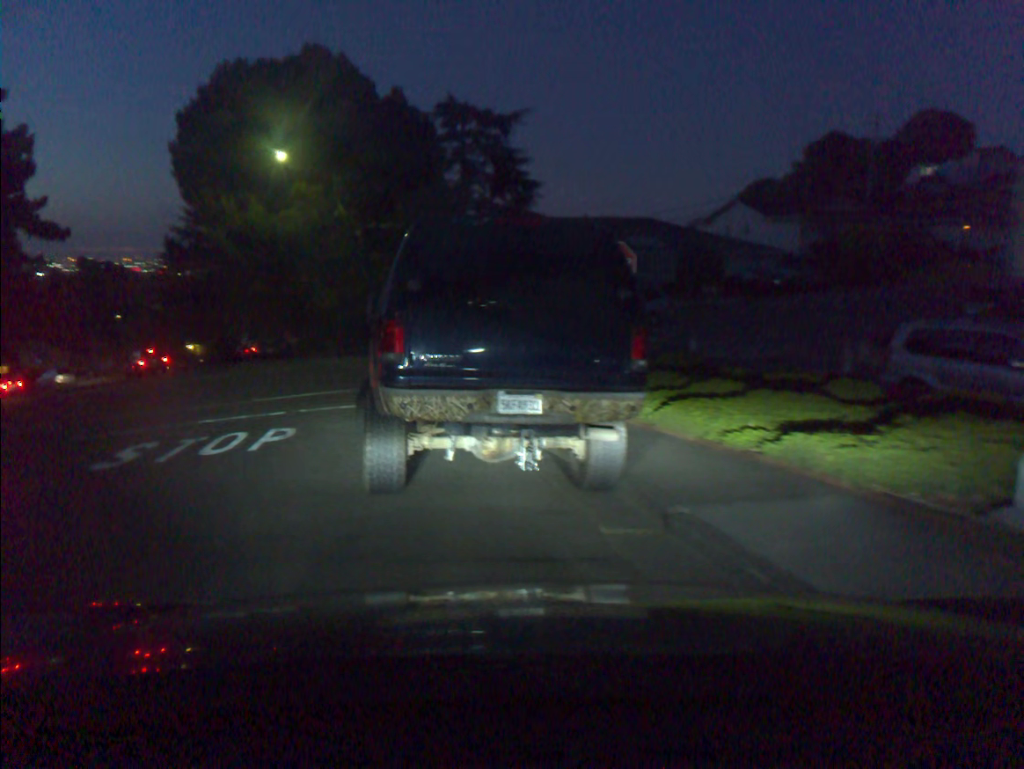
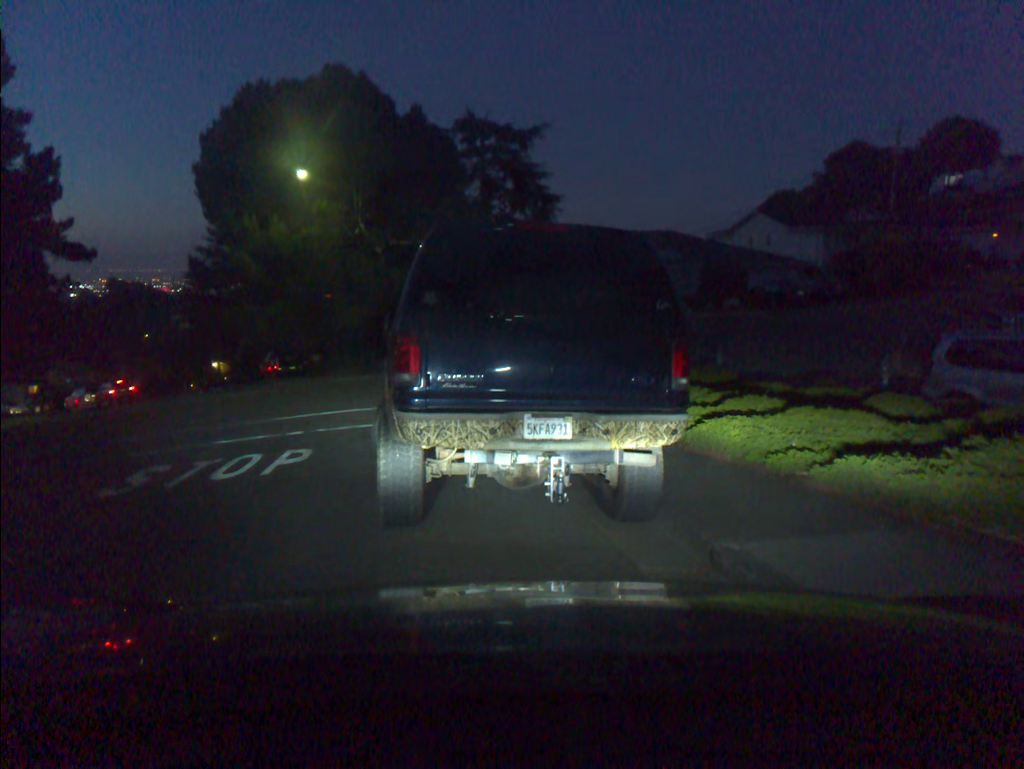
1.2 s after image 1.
(0.0, +0.6) m; -2°
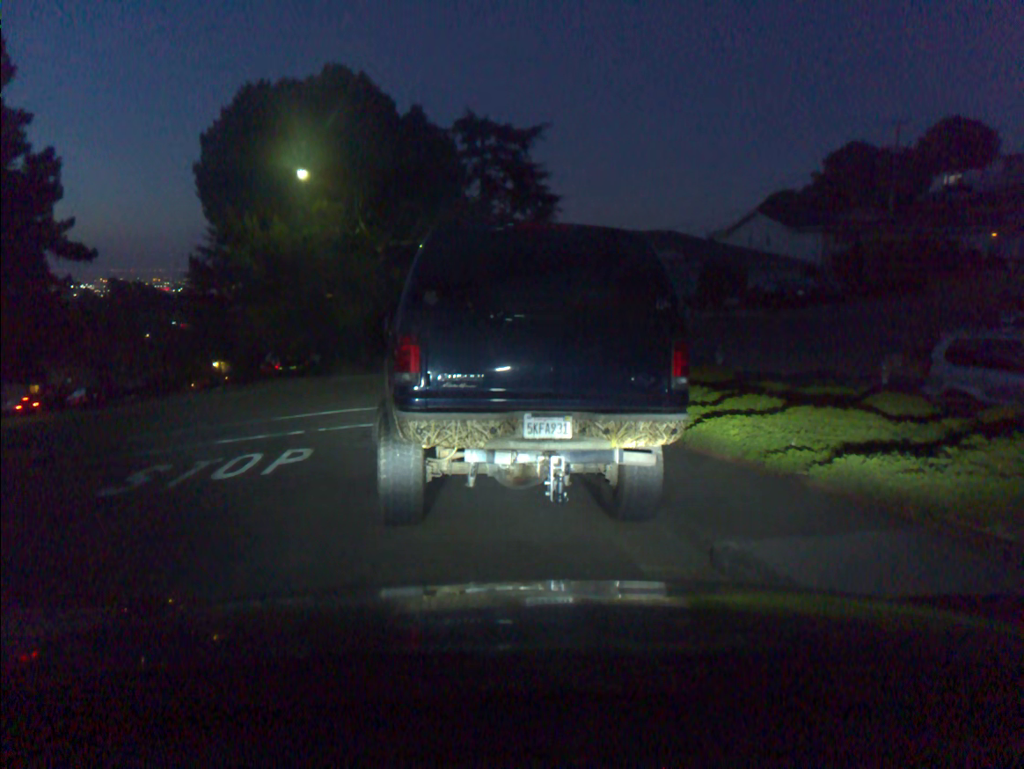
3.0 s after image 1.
(0.0, 0.0) m; 0°
